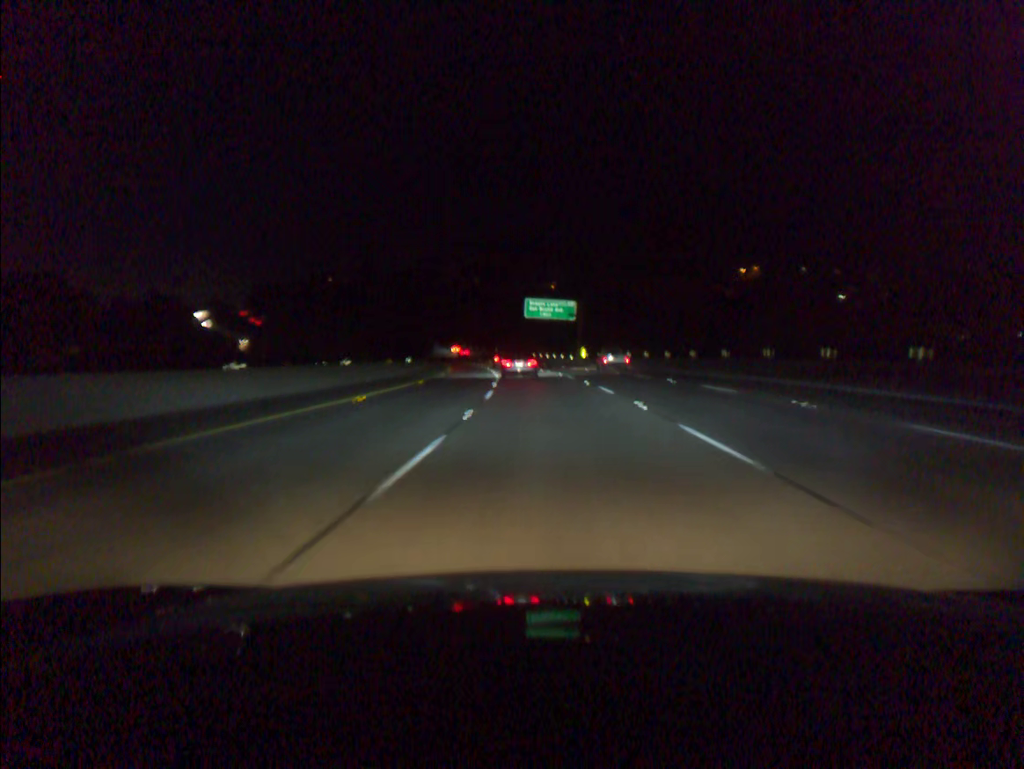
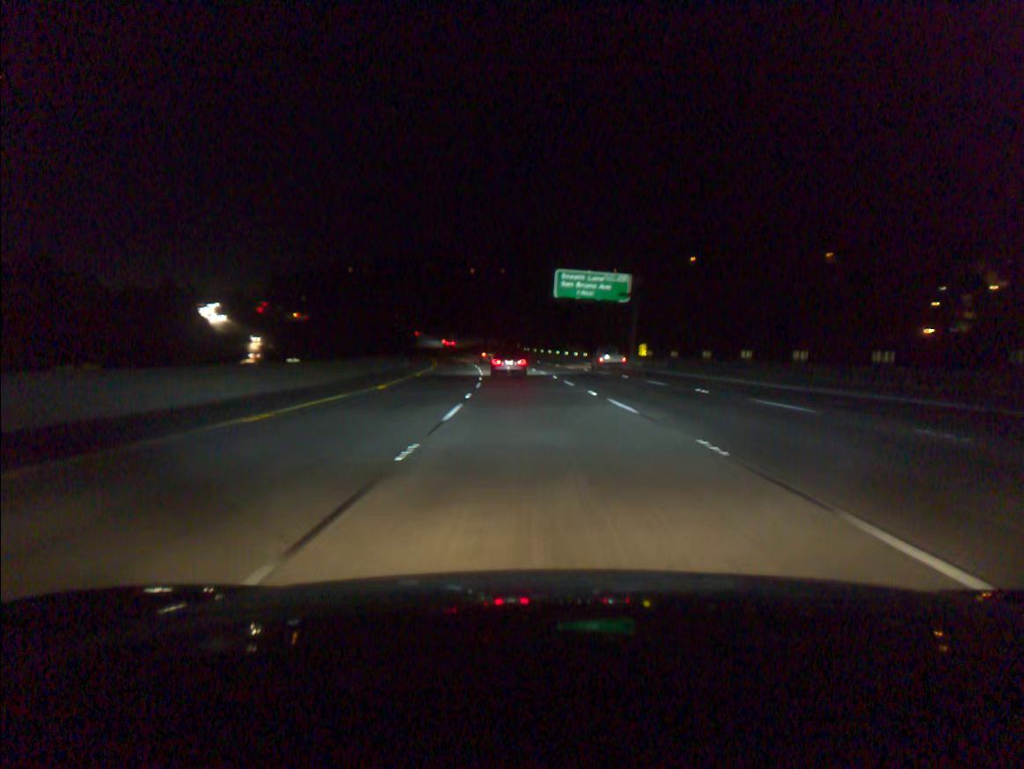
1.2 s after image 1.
(-0.4, +36.2) m; -2°
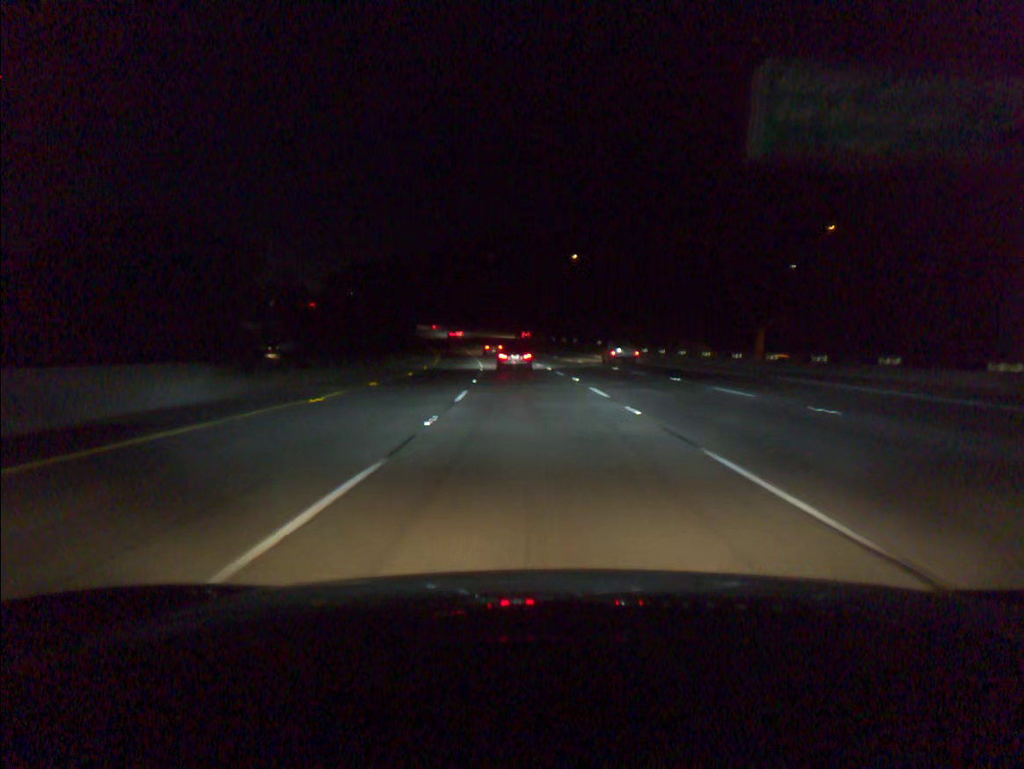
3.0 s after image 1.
(-2.3, +54.2) m; -5°
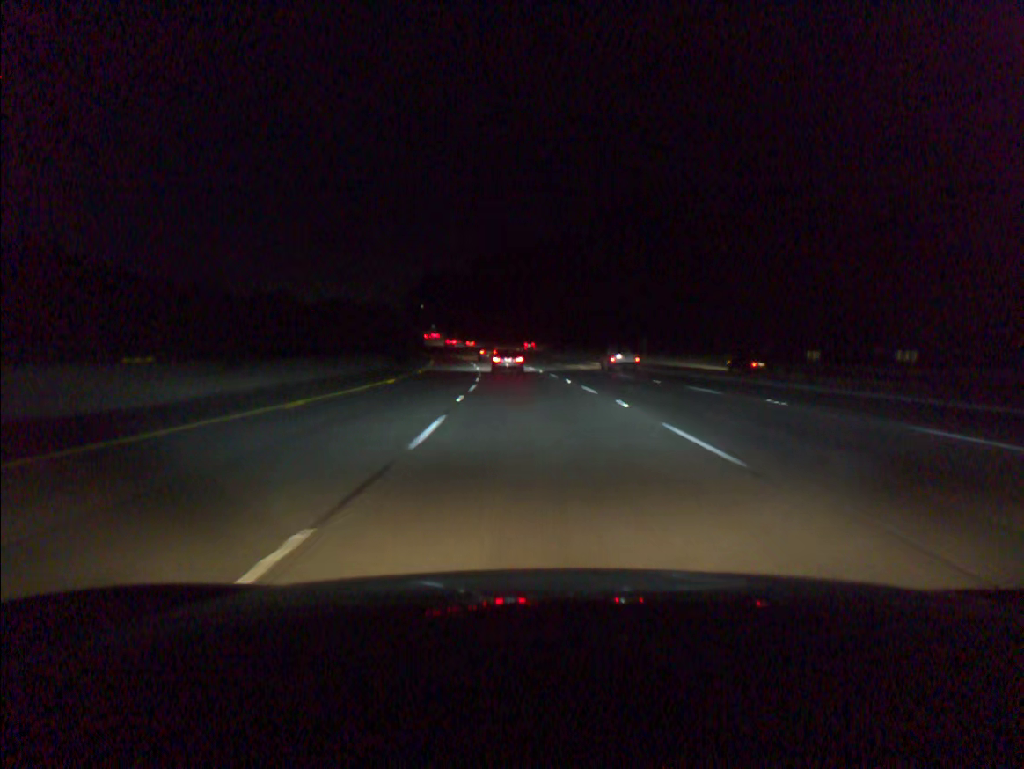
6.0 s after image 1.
(-6.6, +89.9) m; -8°
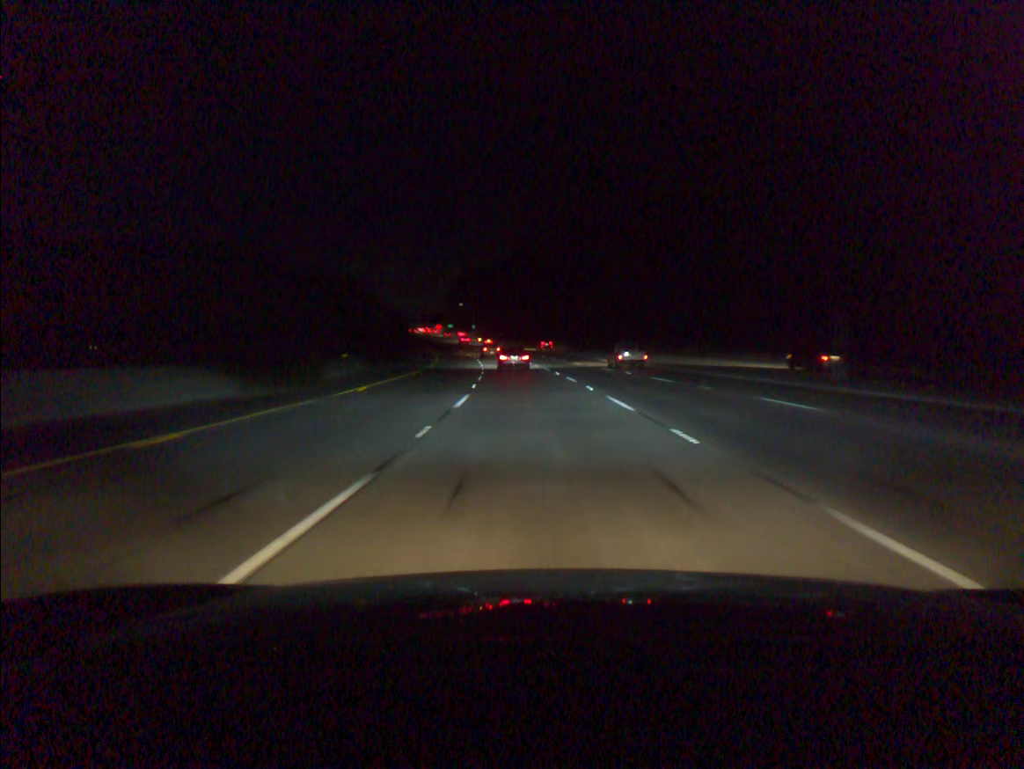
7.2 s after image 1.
(-1.1, +36.2) m; -4°
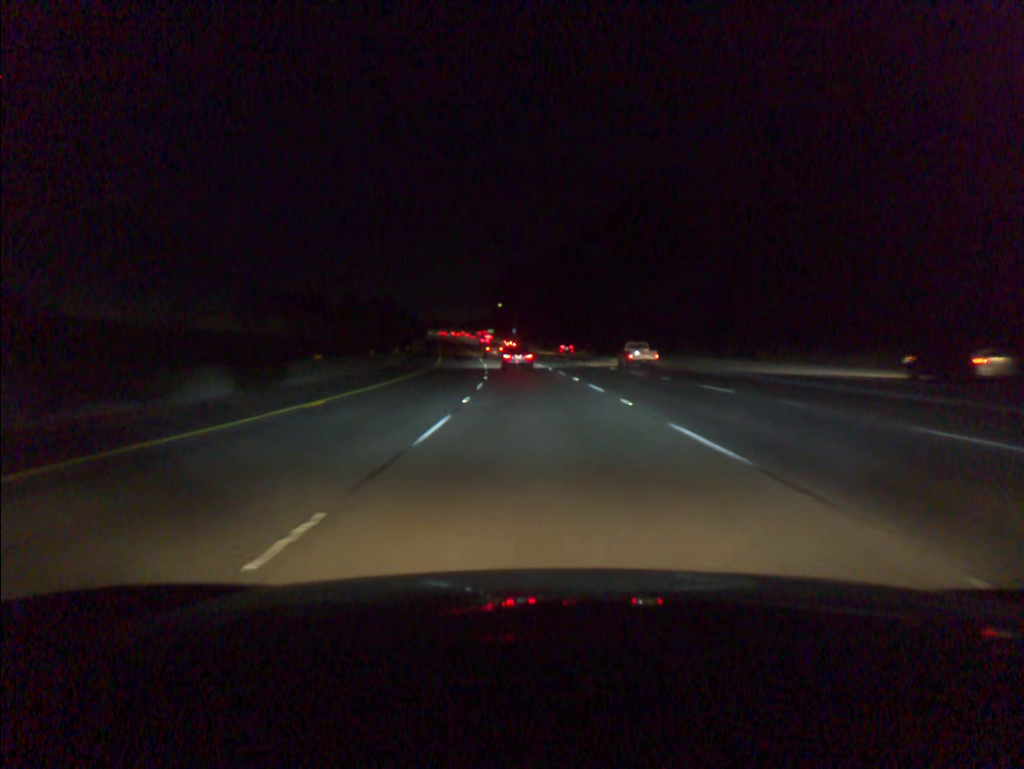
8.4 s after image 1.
(-1.1, +36.3) m; -3°
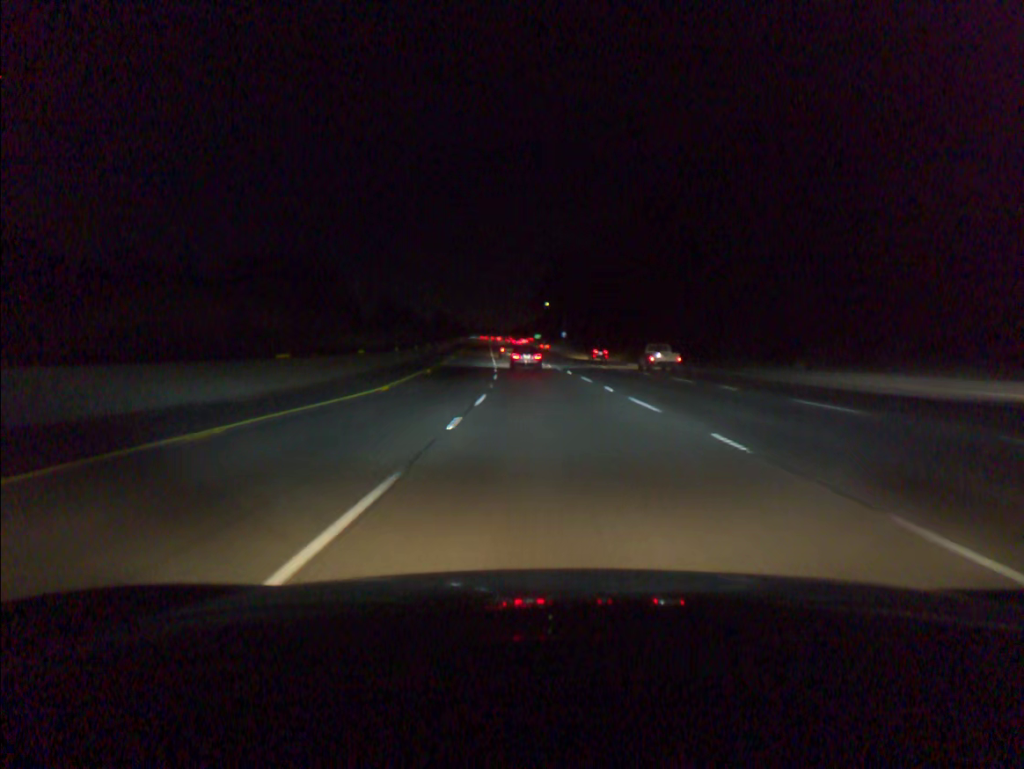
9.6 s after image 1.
(-1.1, +36.4) m; -4°
